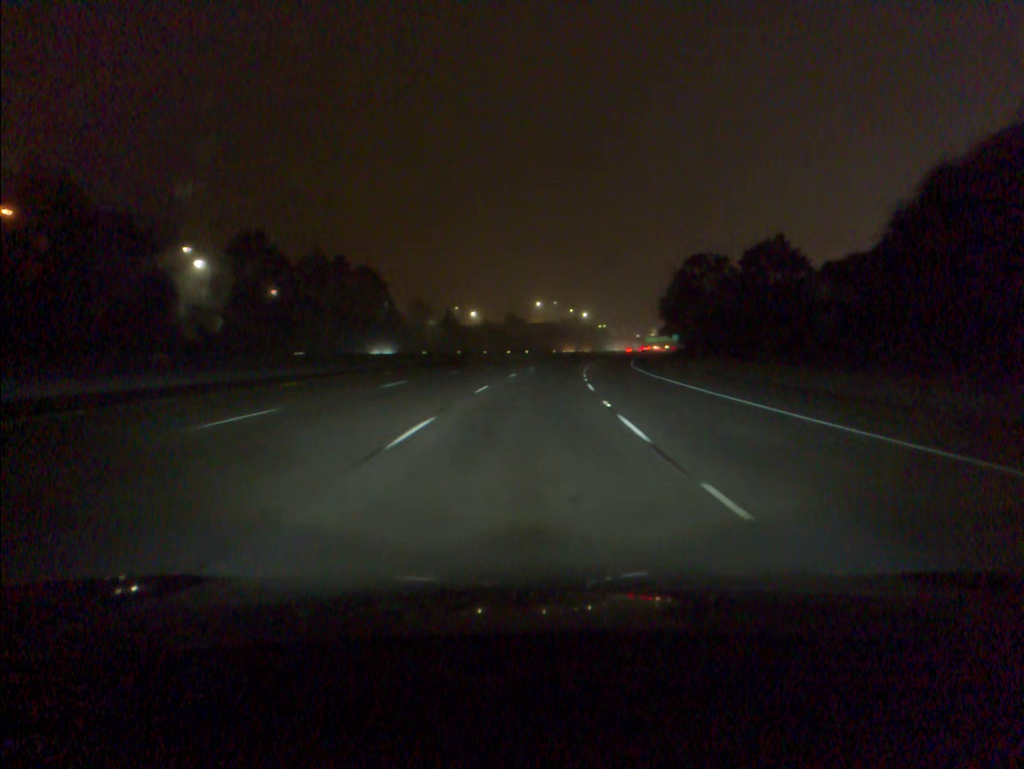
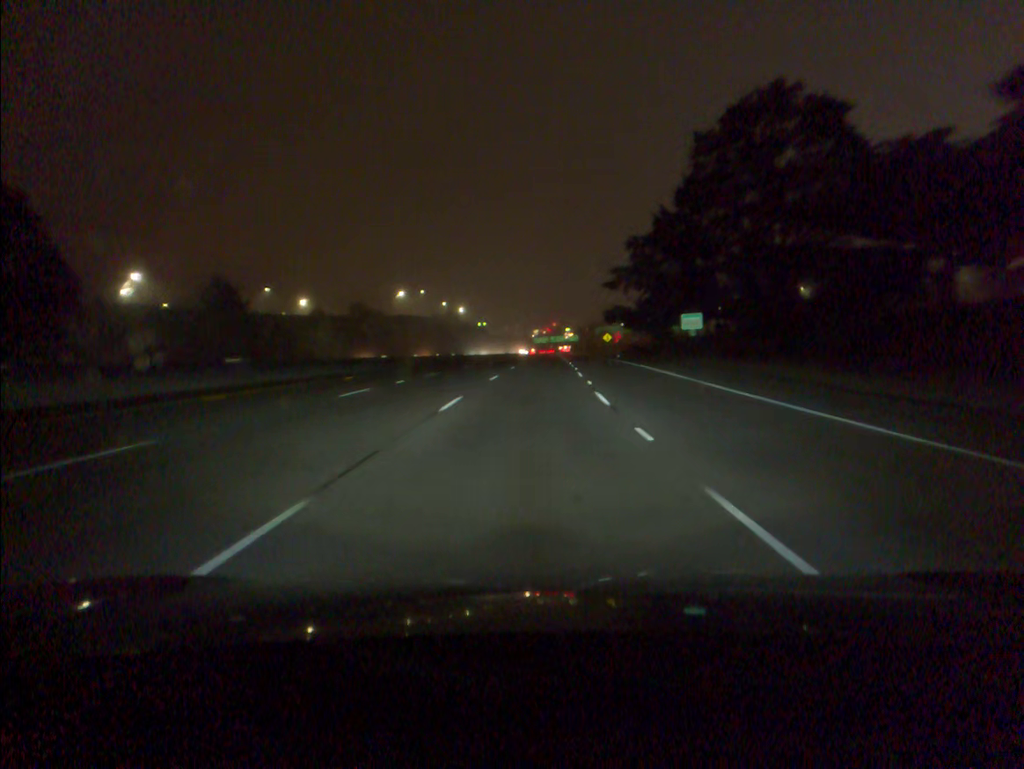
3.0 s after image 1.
(+7.4, +92.6) m; +9°
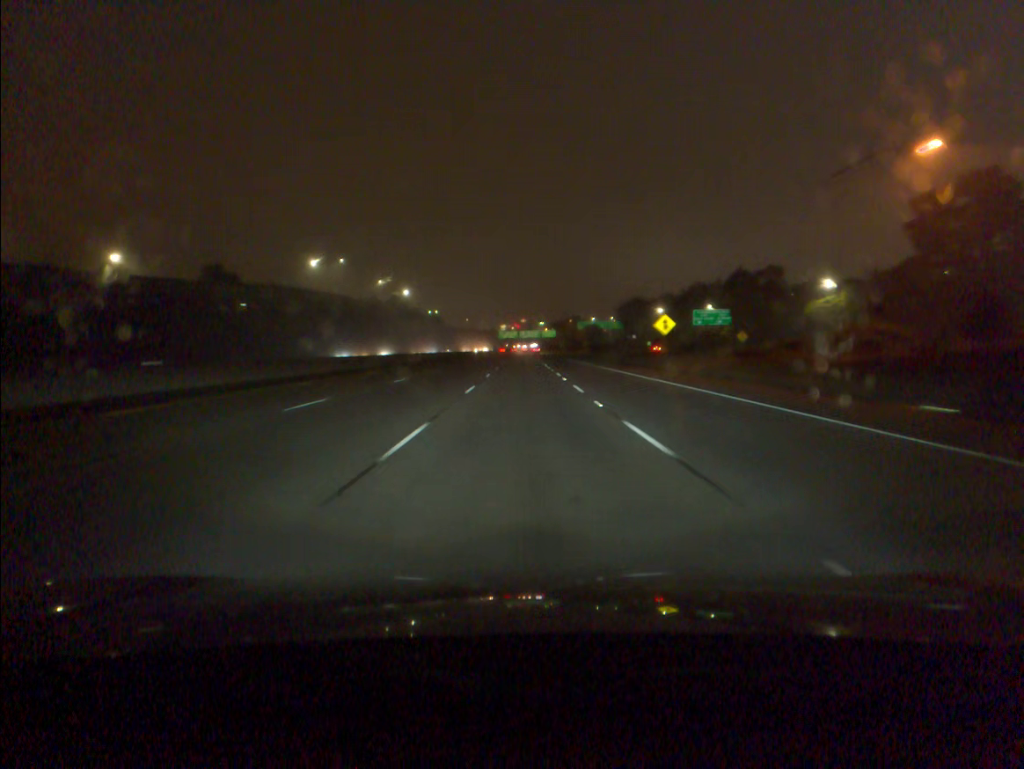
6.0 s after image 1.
(+2.8, +92.1) m; +2°
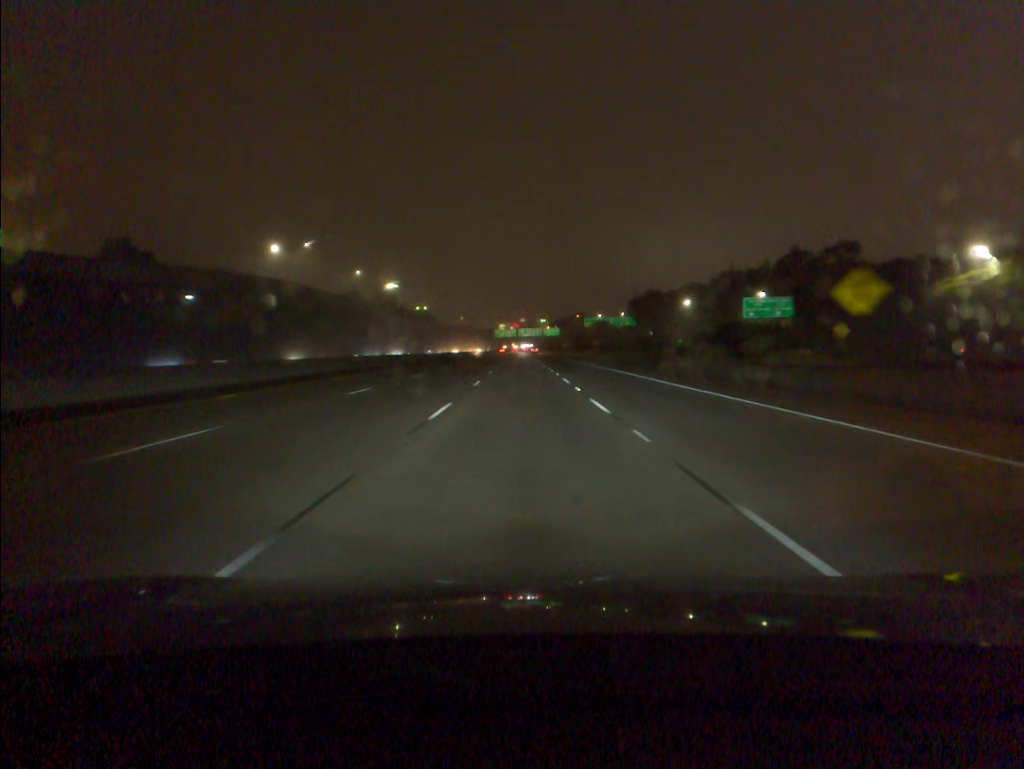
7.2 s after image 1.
(0.0, +37.1) m; 0°
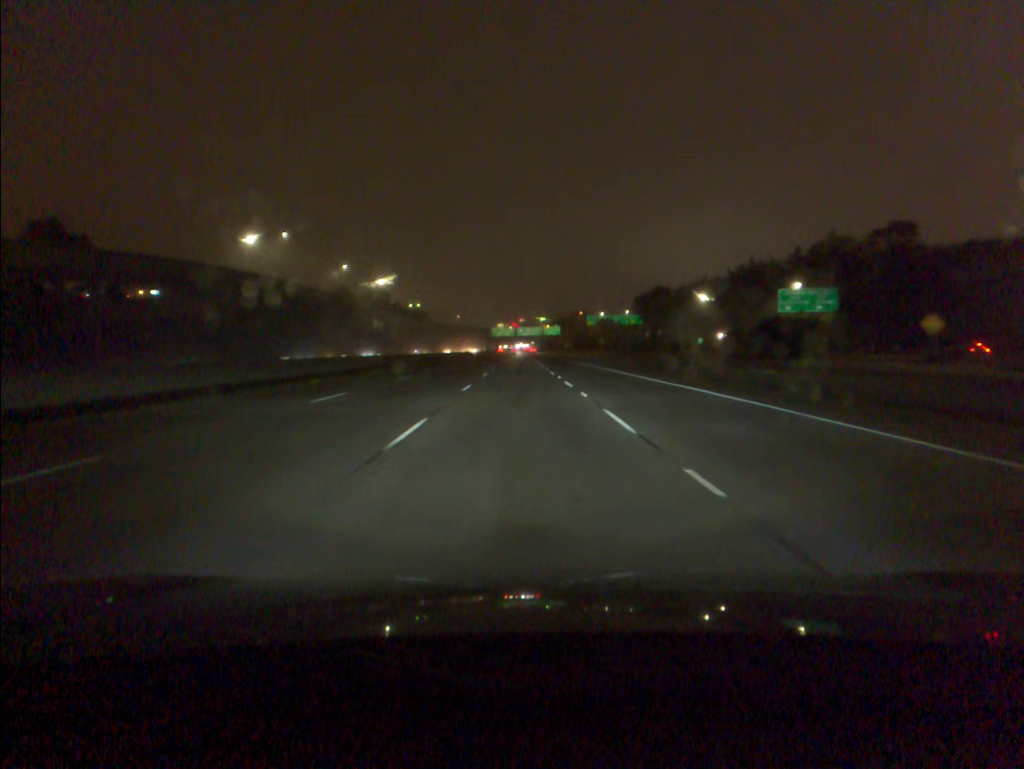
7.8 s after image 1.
(0.0, +18.6) m; 0°
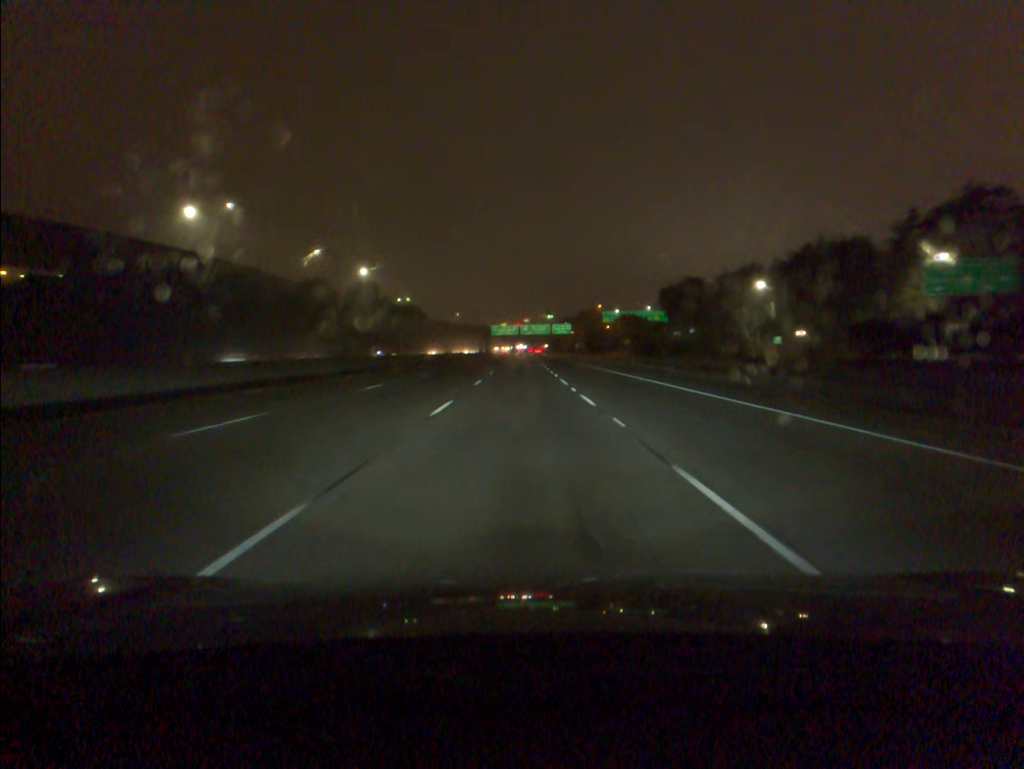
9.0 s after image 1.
(-0.1, +37.2) m; 0°
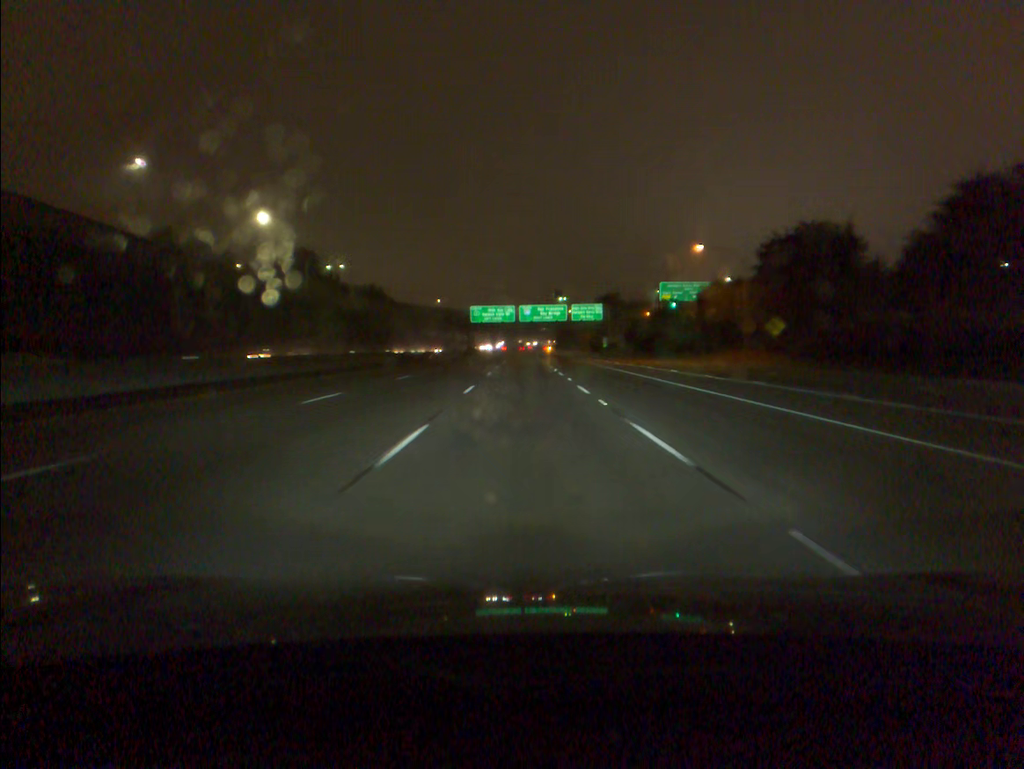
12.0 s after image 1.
(-0.2, +92.9) m; 0°
